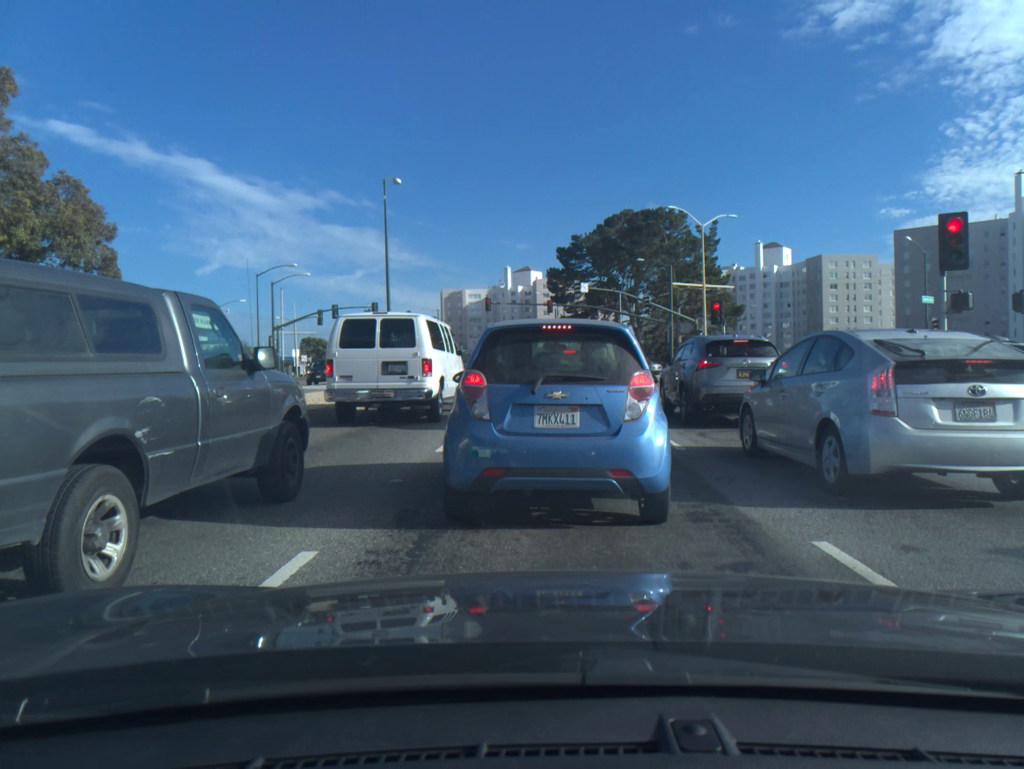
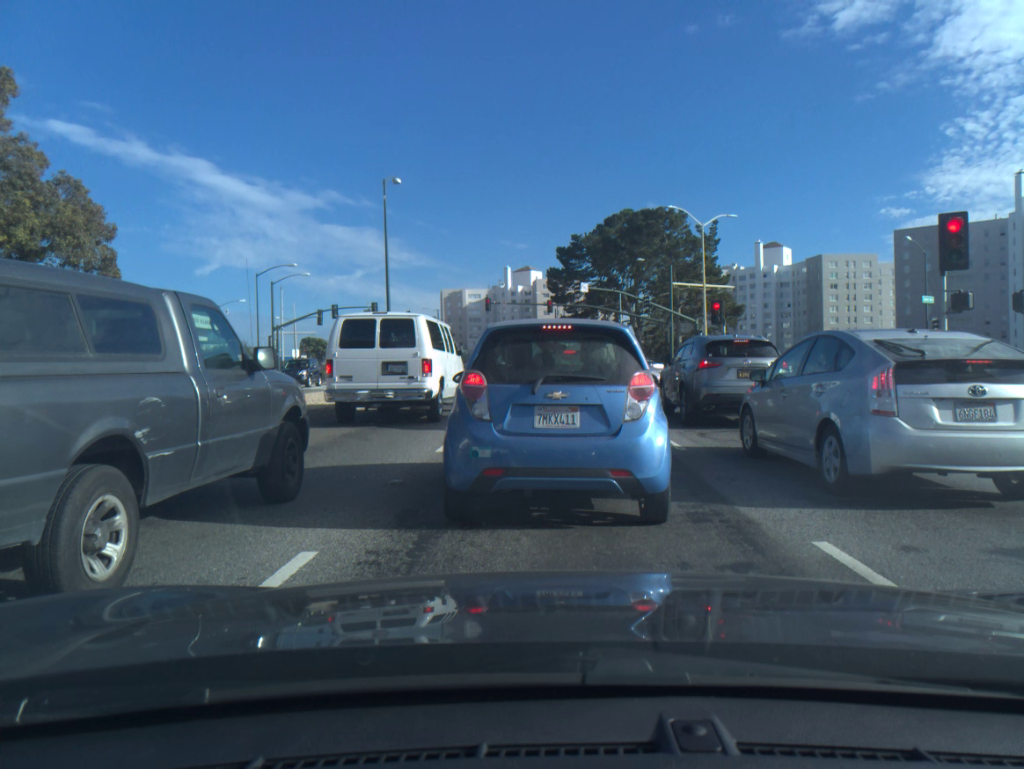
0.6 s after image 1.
(0.0, 0.0) m; 0°
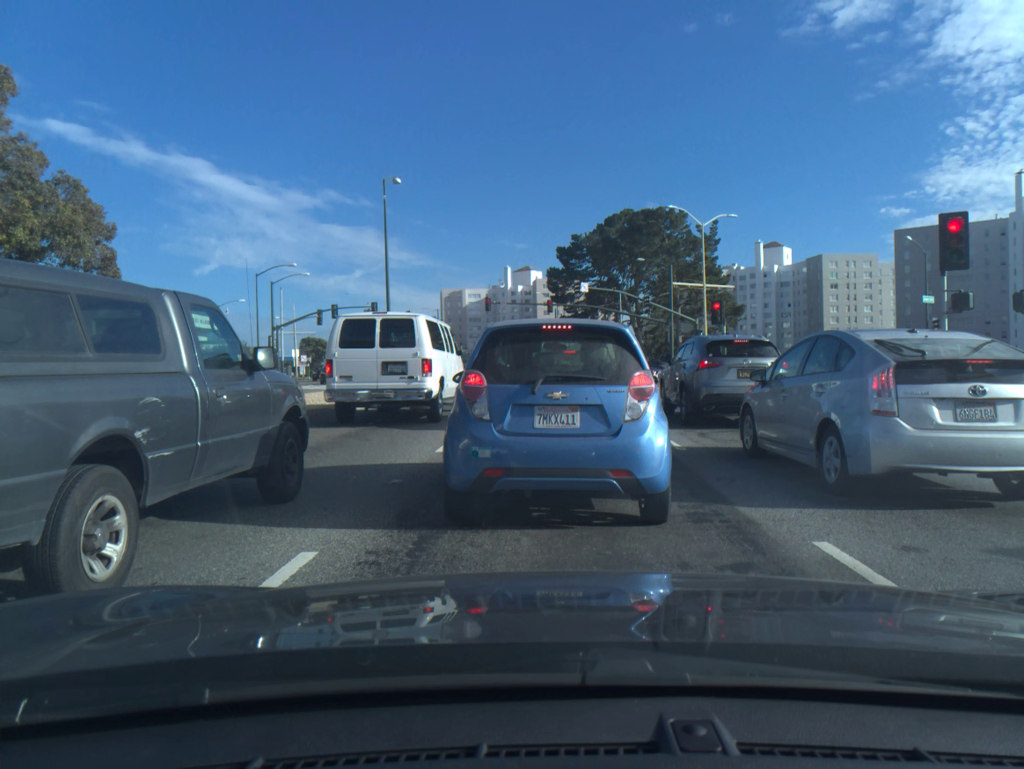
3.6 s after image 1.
(0.0, 0.0) m; 0°
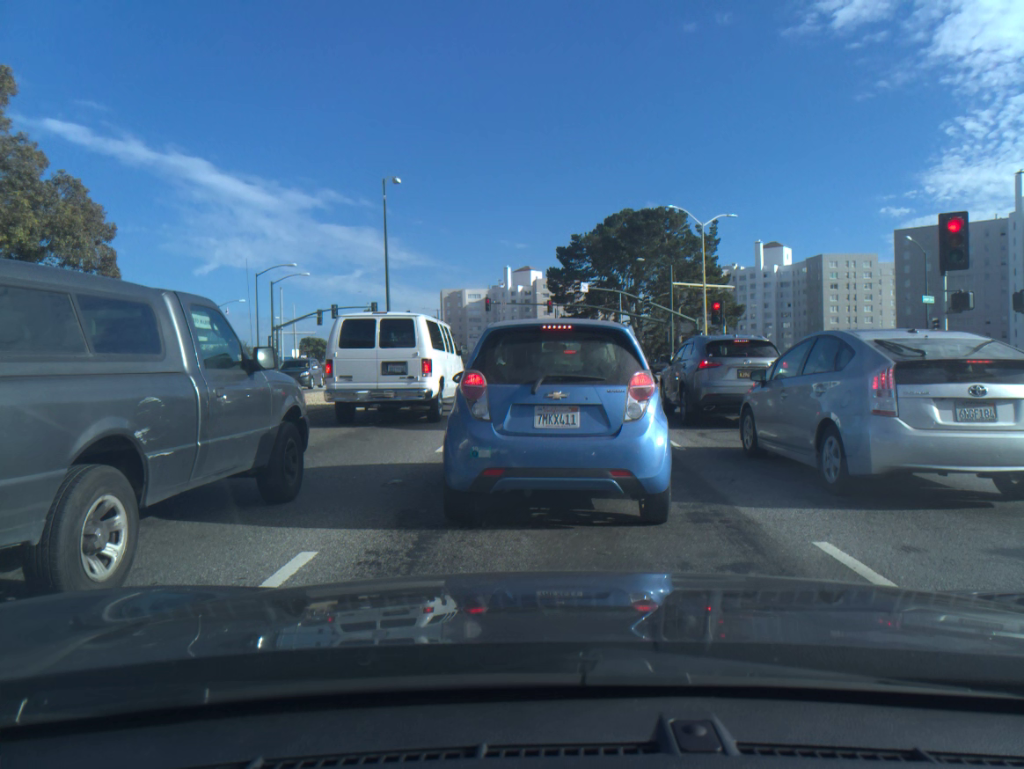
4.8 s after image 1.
(0.0, 0.0) m; 0°
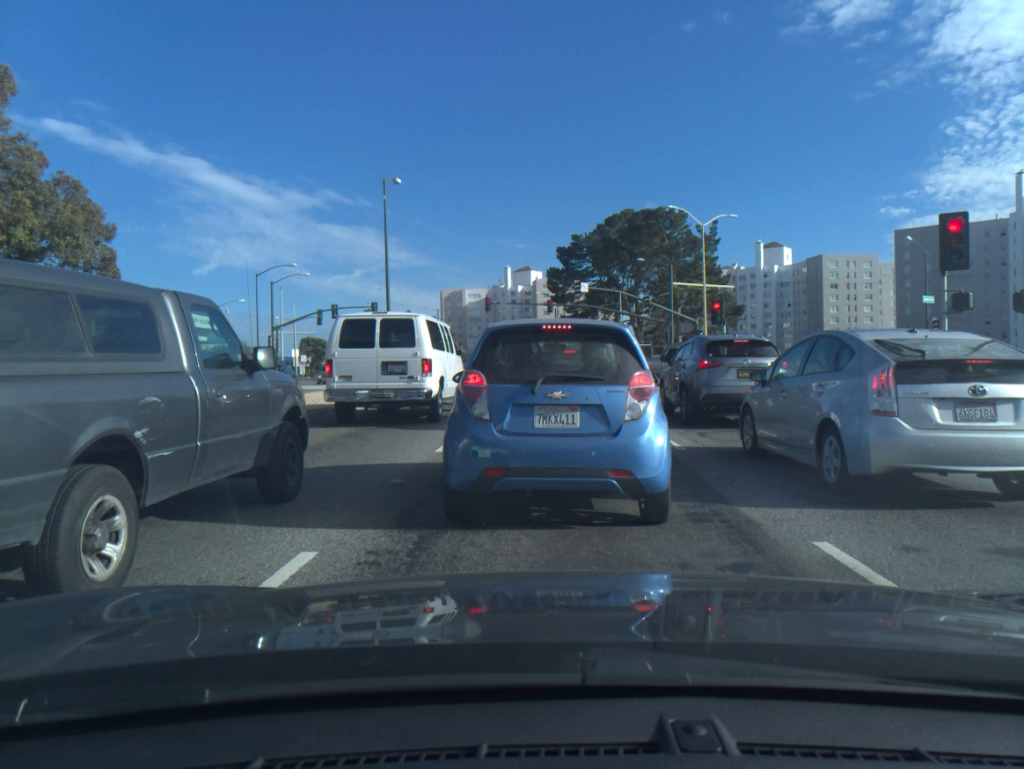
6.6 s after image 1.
(0.0, +0.1) m; 0°
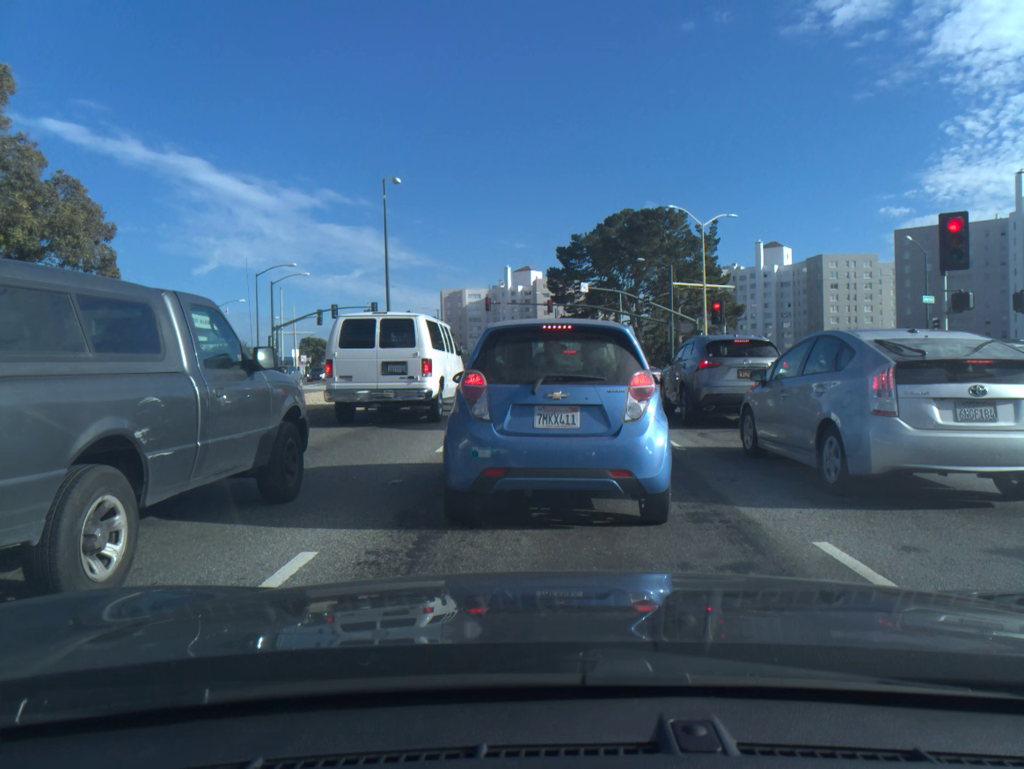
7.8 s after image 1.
(0.0, 0.0) m; 0°
